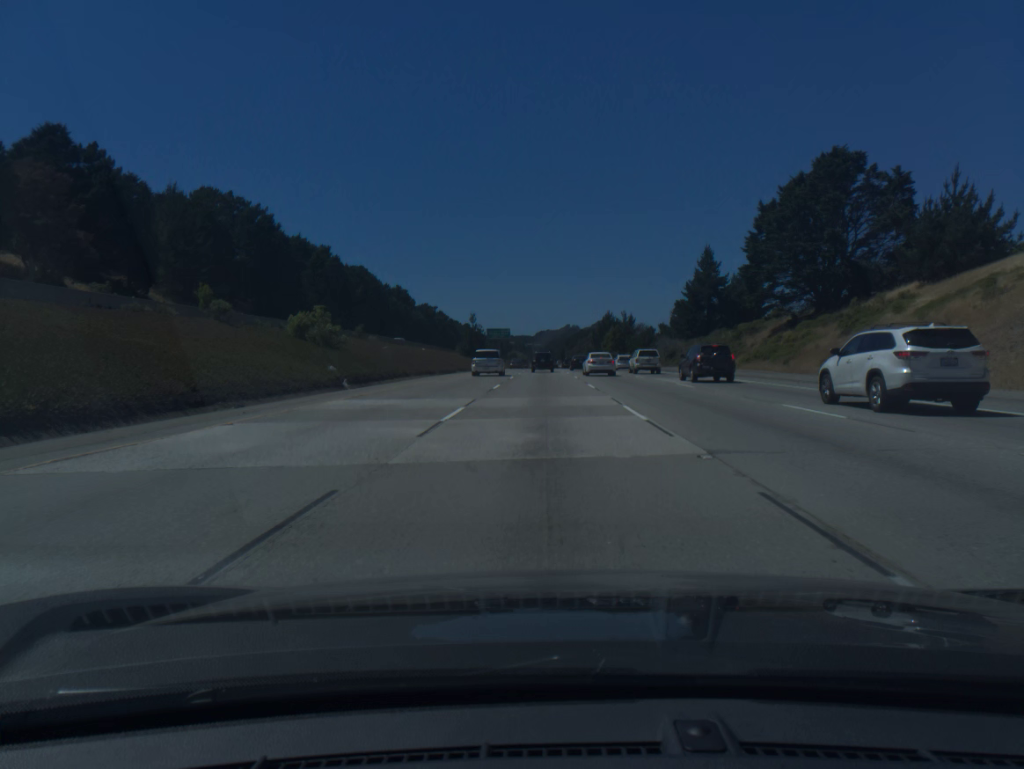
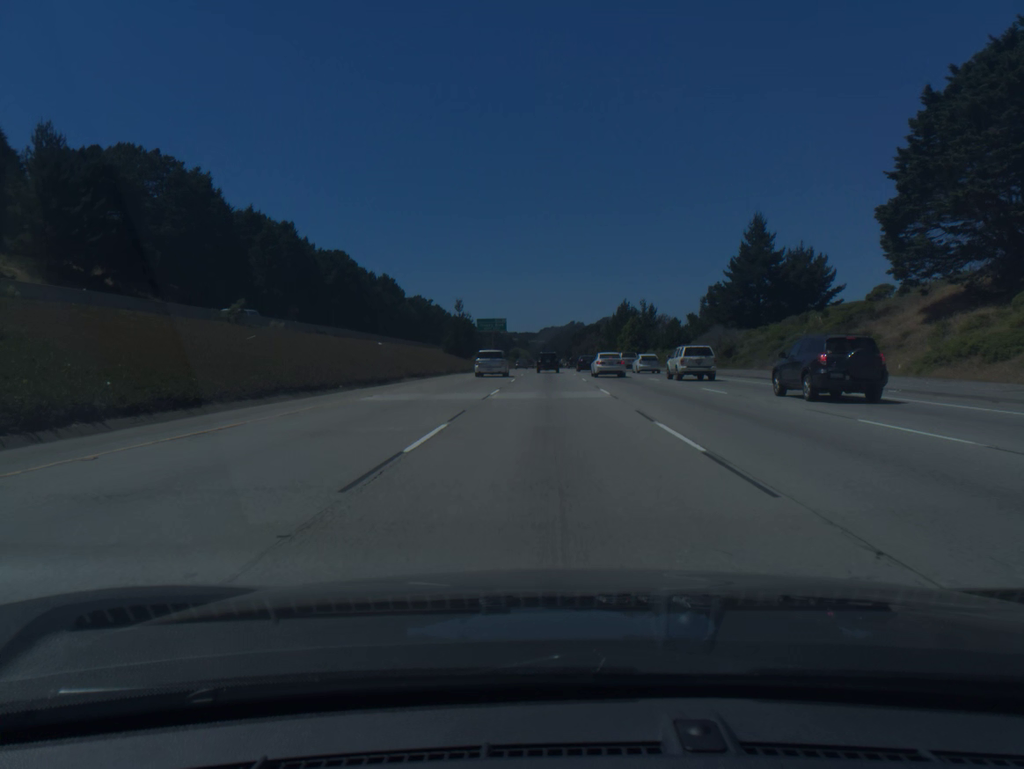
(-0.1, +33.5) m; 0°
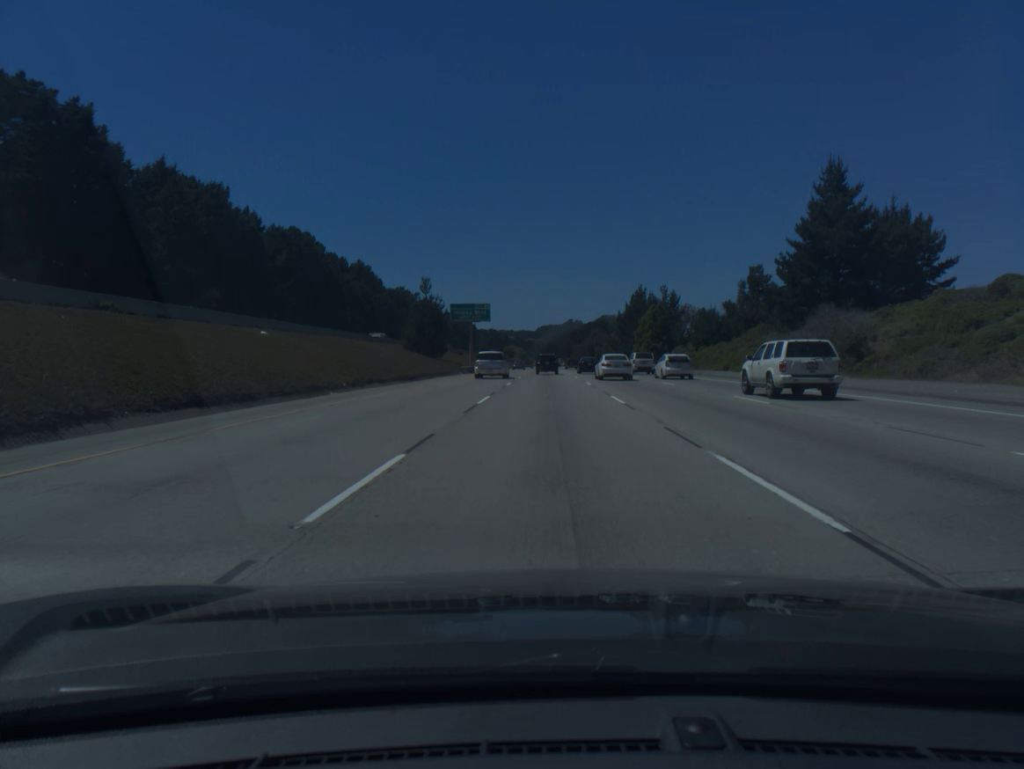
(0.0, +33.6) m; 0°
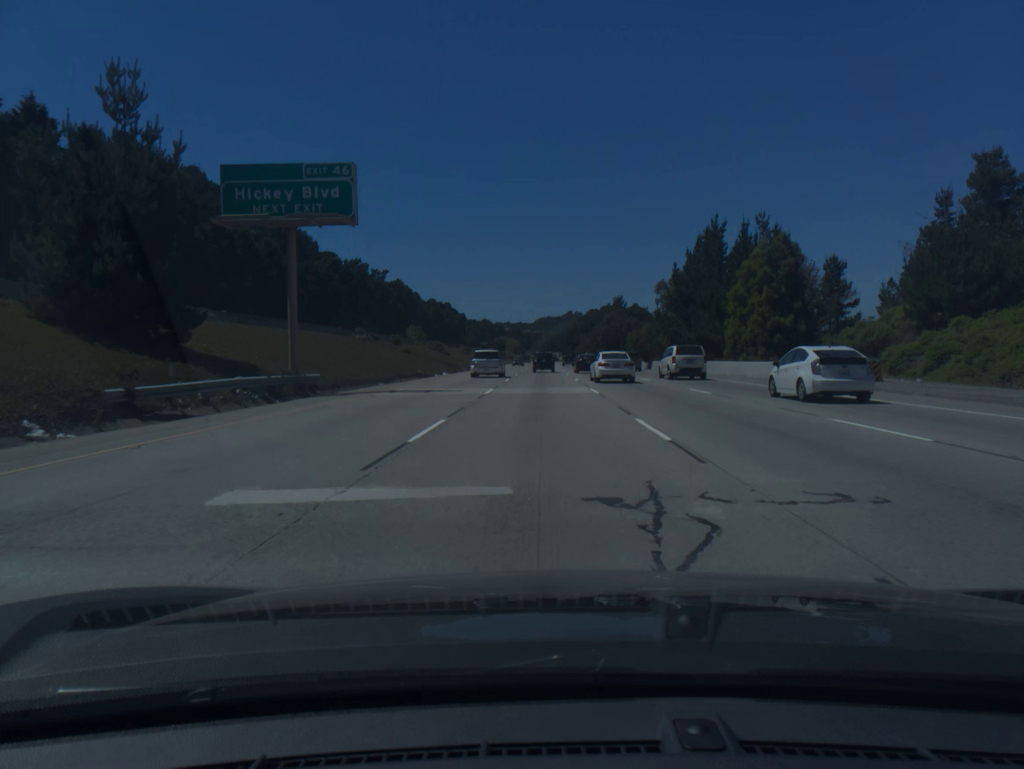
(+0.3, +67.4) m; 0°
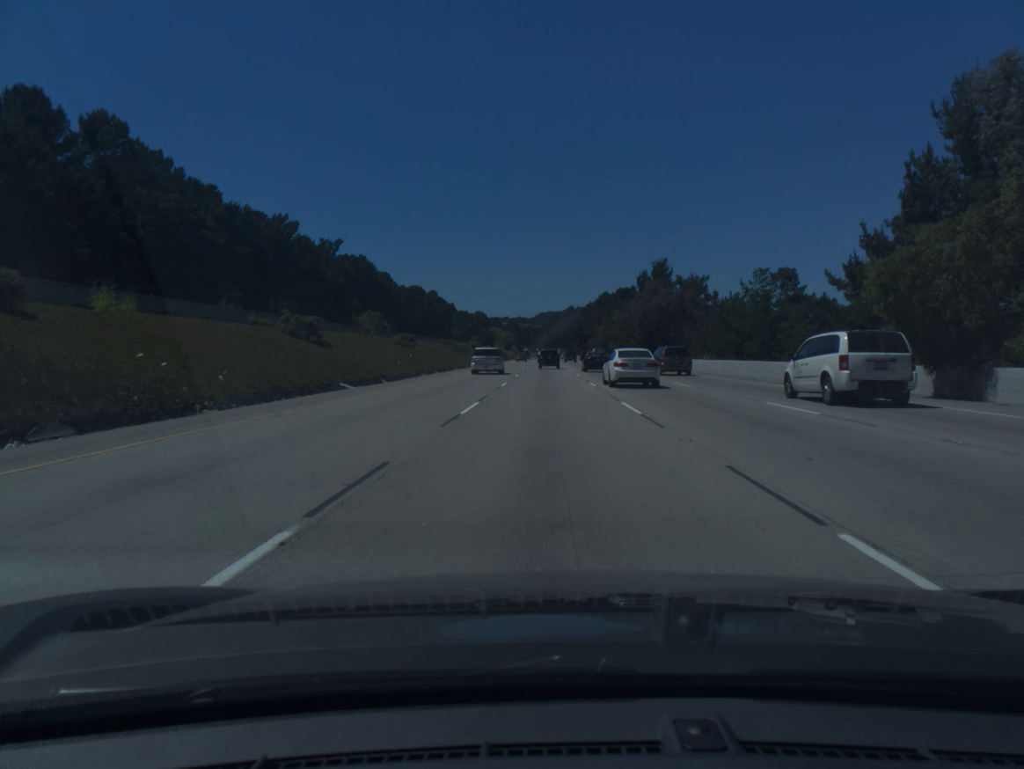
(-0.3, +68.1) m; 0°
